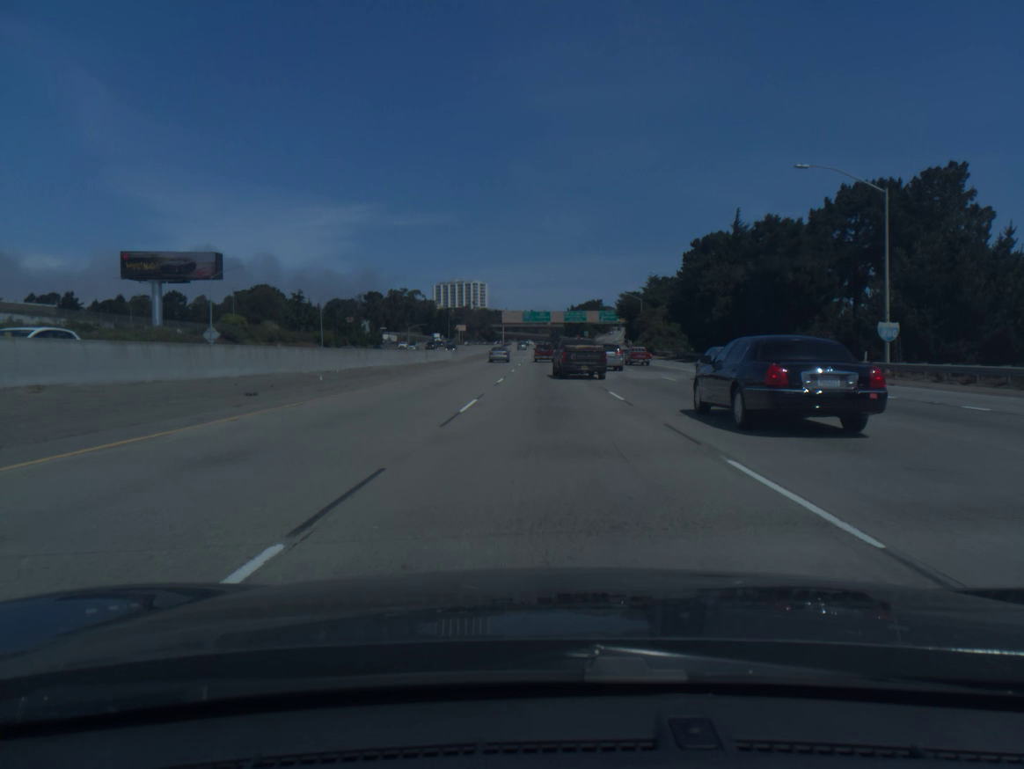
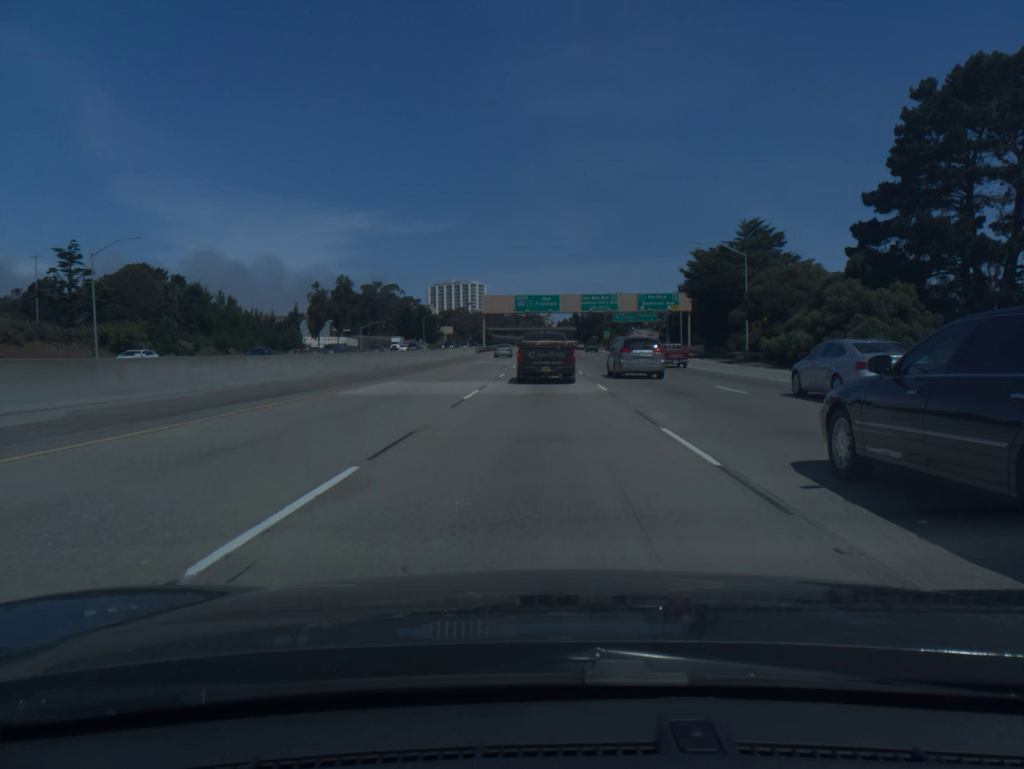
(+0.2, +70.1) m; 0°
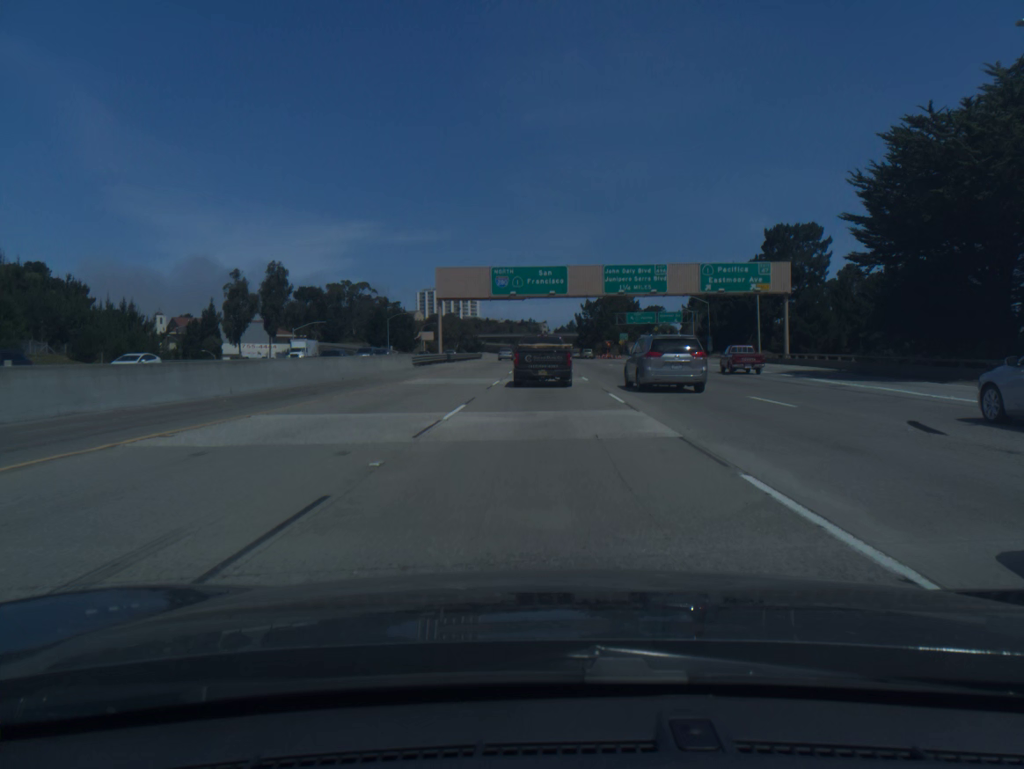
(+0.1, +48.2) m; 0°
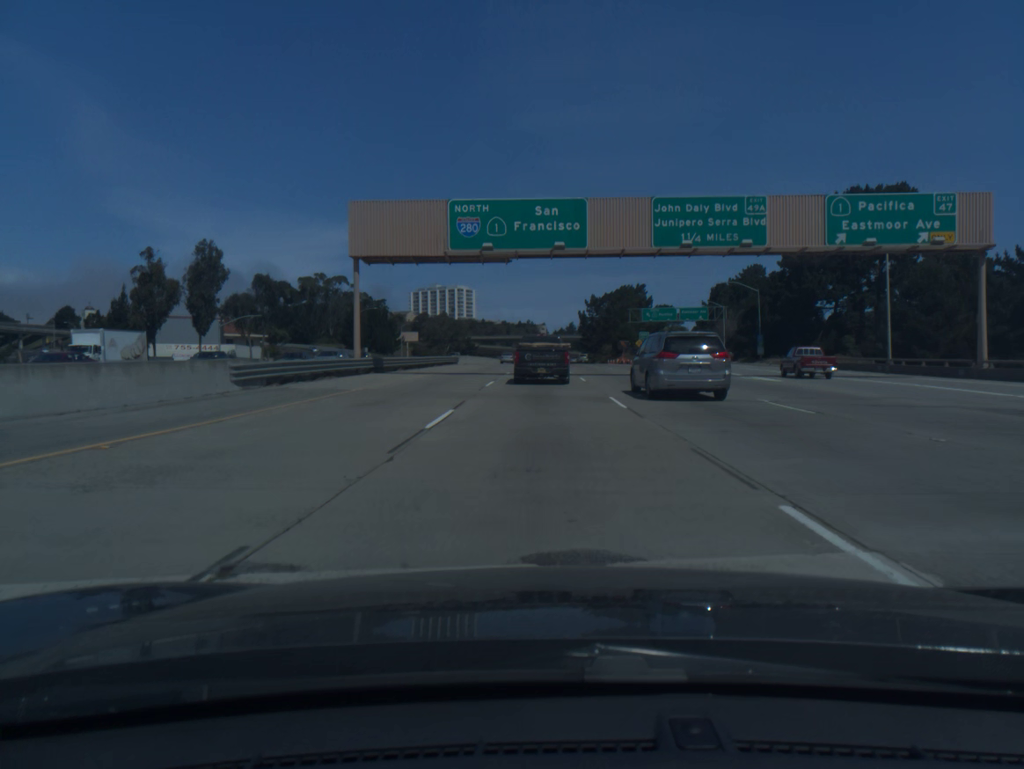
(0.0, +30.8) m; 0°
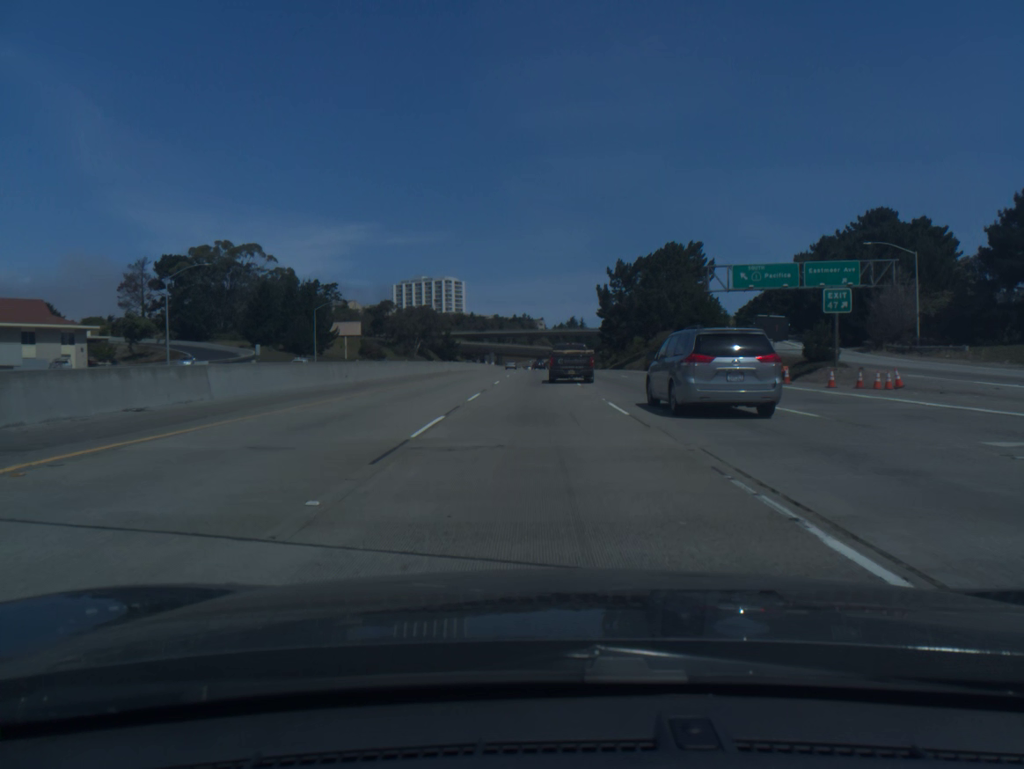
(-0.1, +73.9) m; 0°
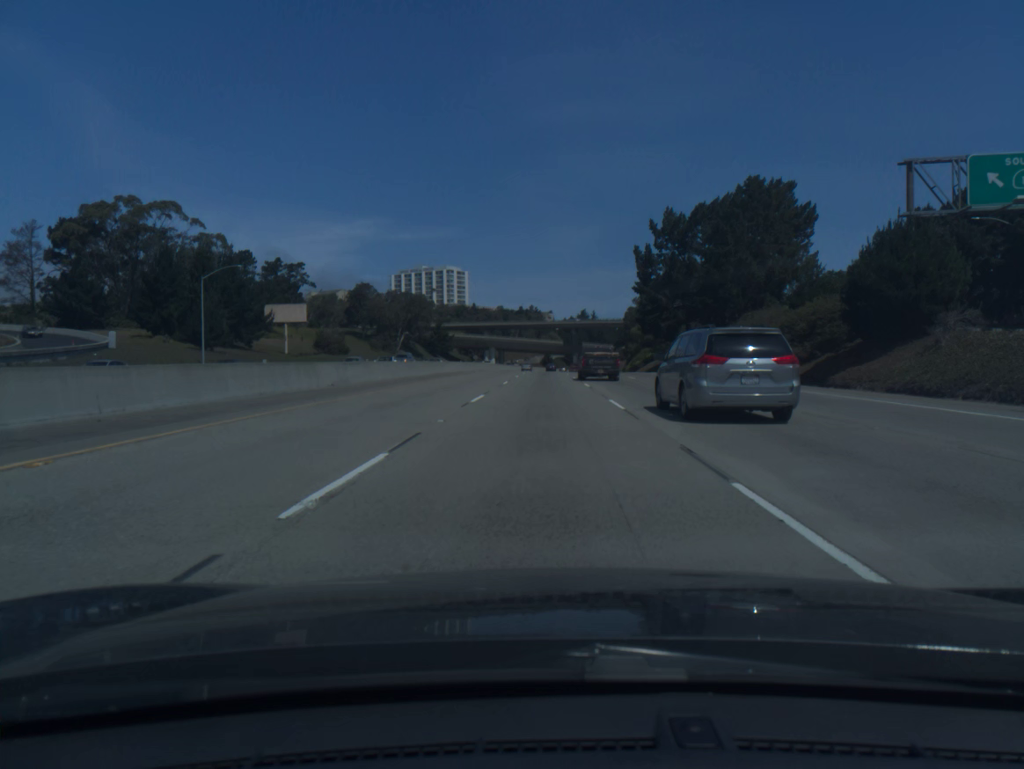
(-0.1, +43.8) m; -1°
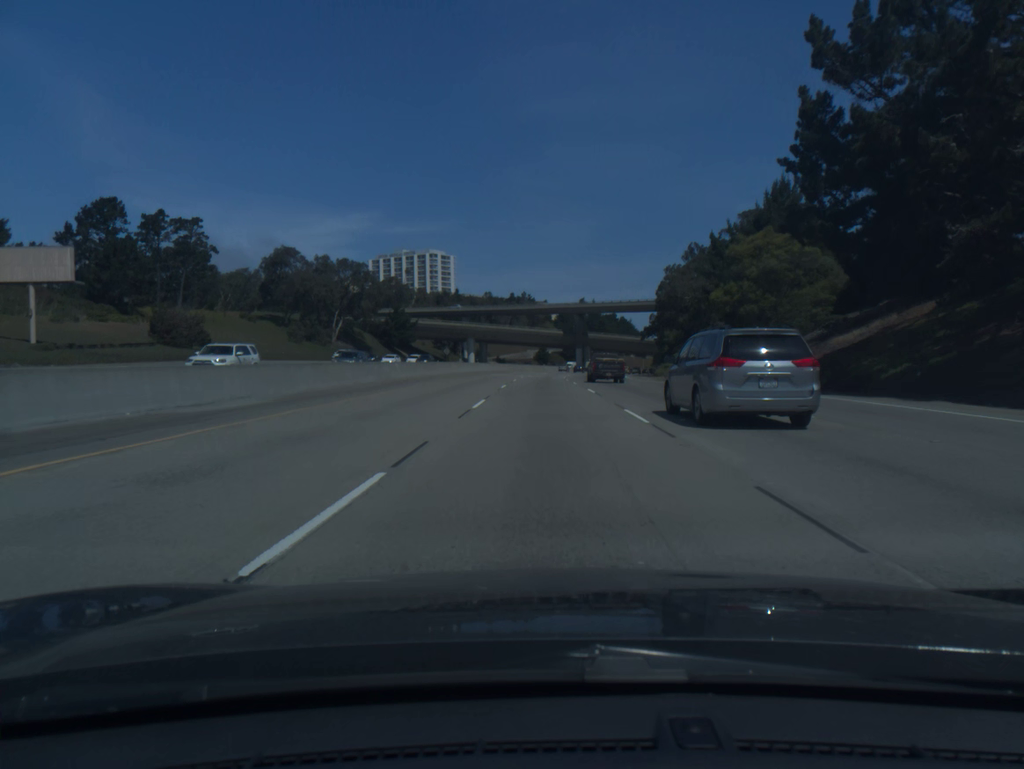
(+0.1, +60.0) m; 0°
